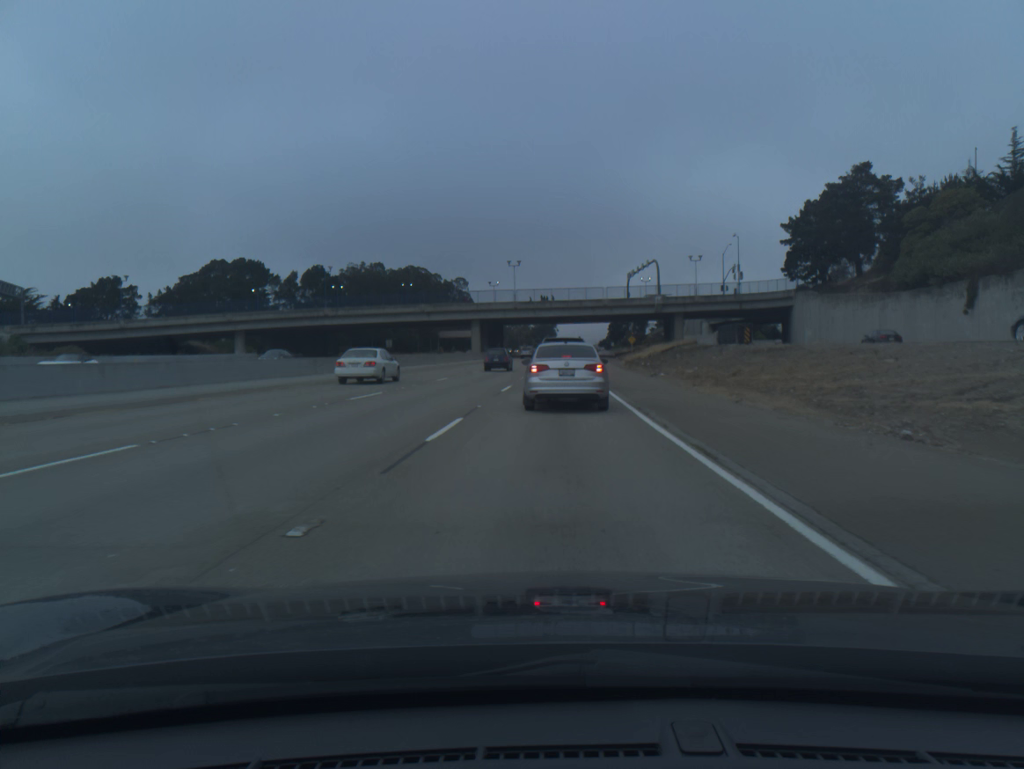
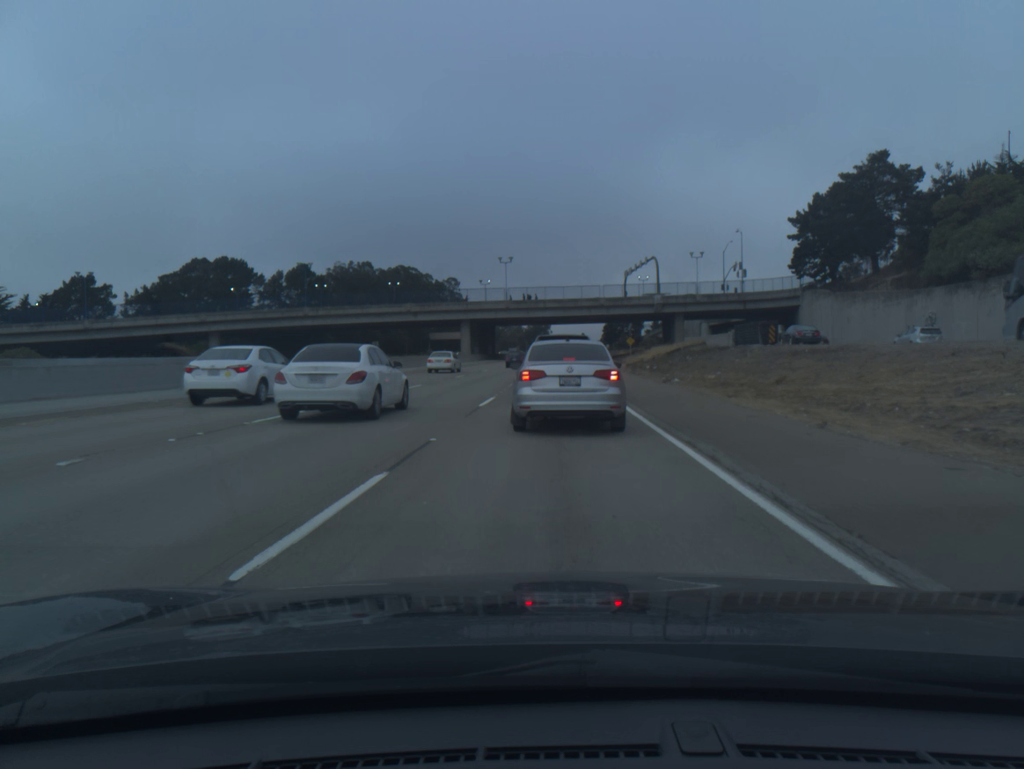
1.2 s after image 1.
(0.0, +6.7) m; +1°
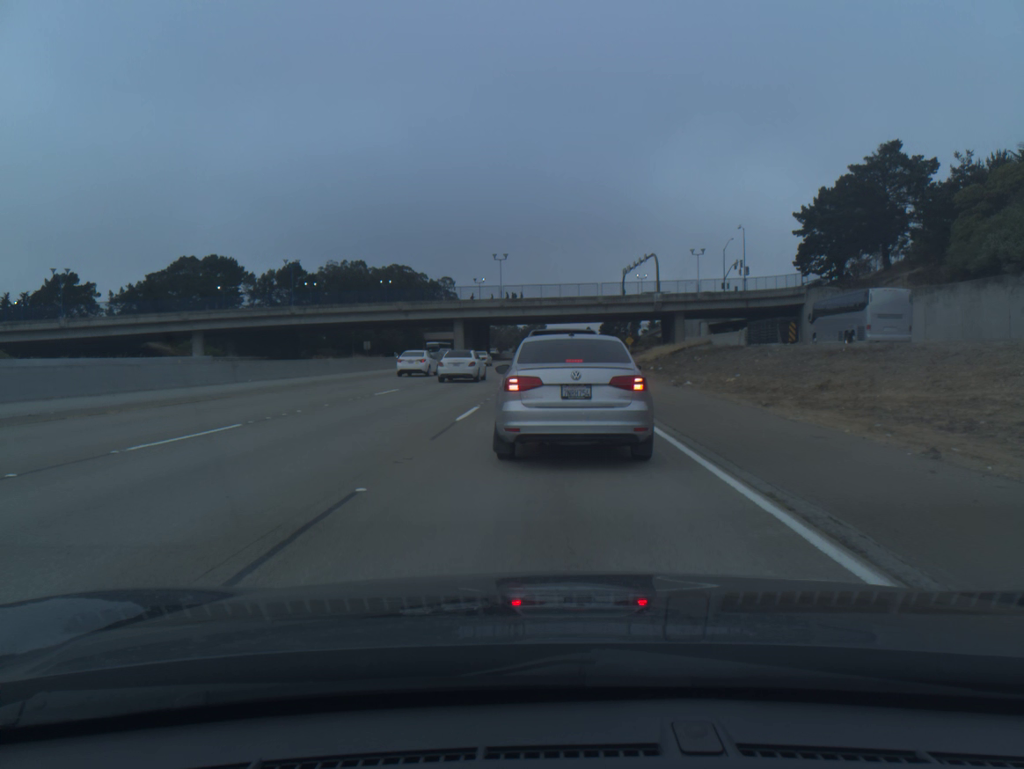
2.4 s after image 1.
(0.0, +4.2) m; 0°
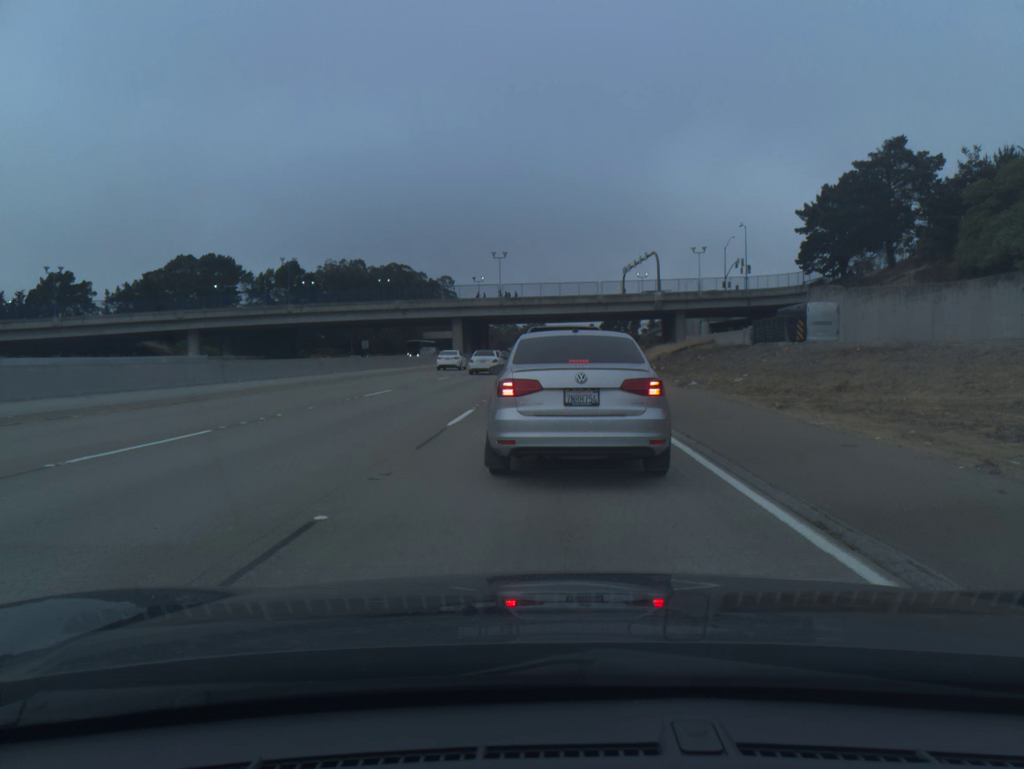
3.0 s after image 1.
(0.0, +1.3) m; 0°
